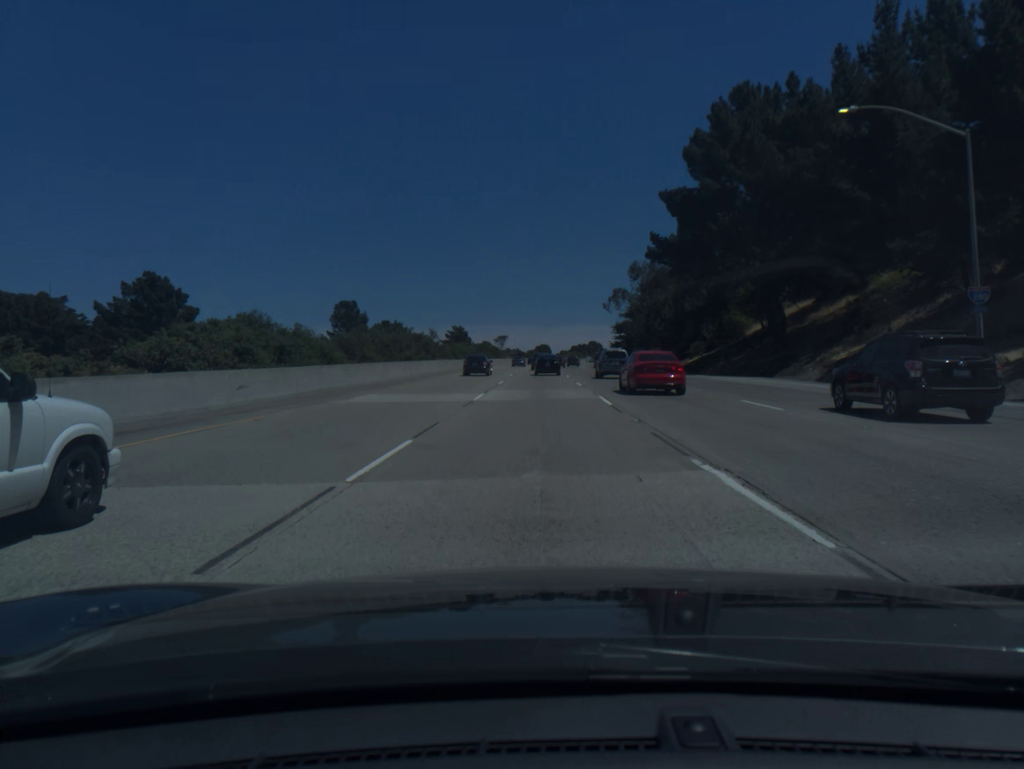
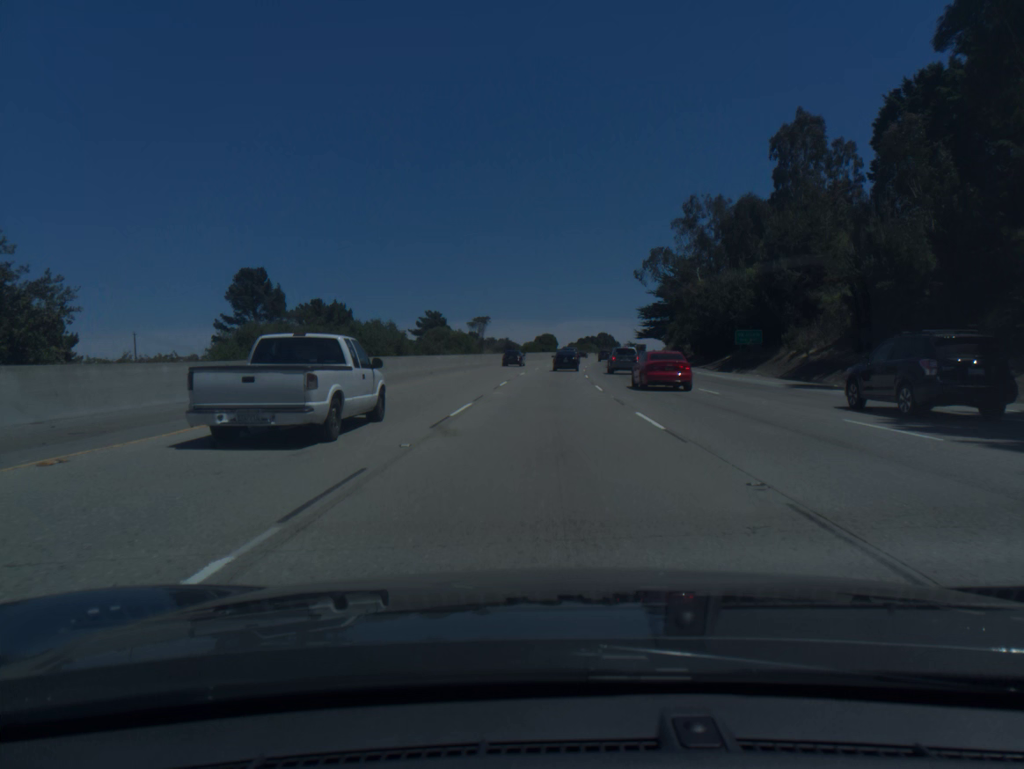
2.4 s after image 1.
(-0.2, +65.3) m; 0°
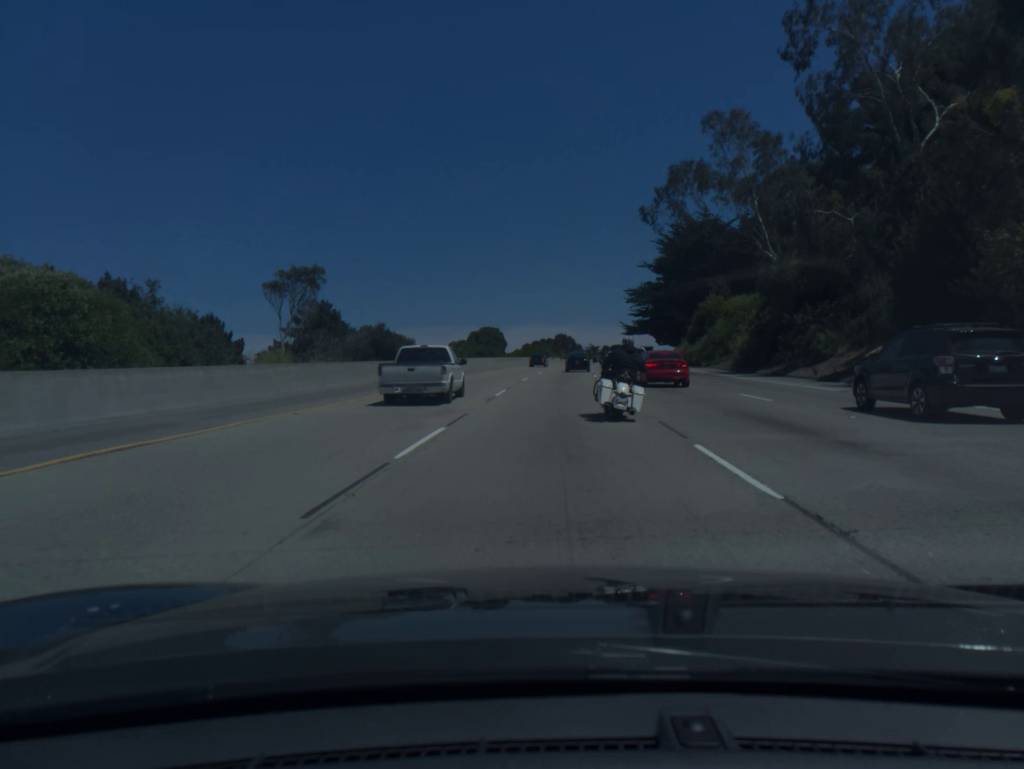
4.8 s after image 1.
(+1.6, +64.8) m; +4°
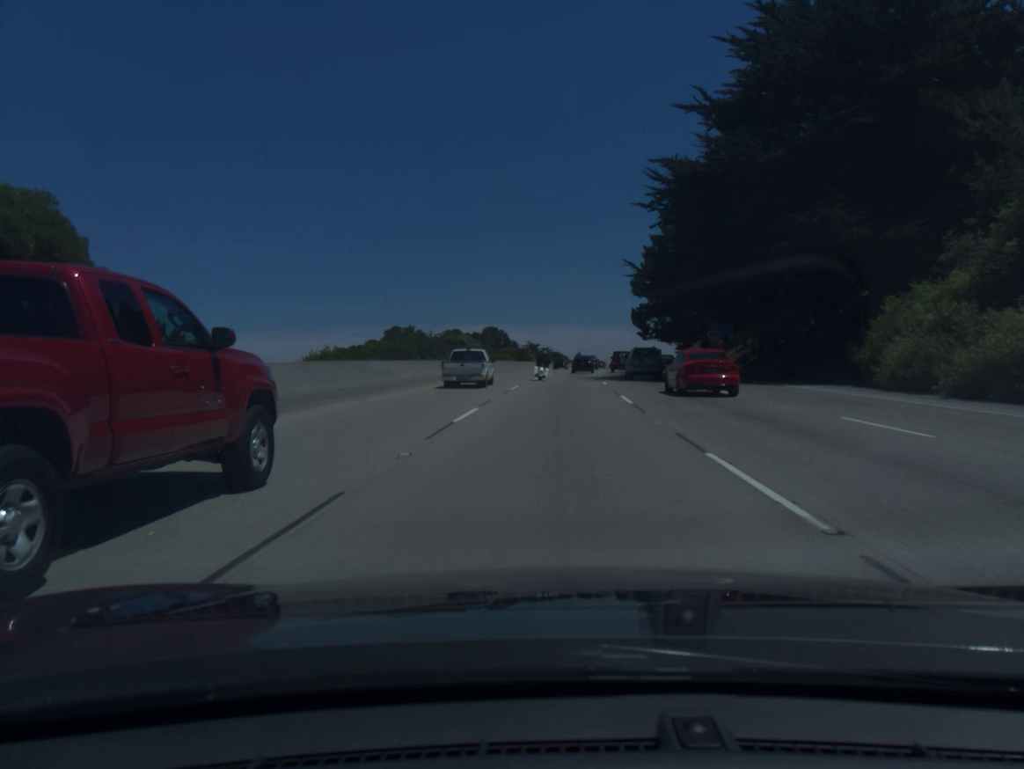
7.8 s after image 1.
(+3.6, +82.0) m; +5°
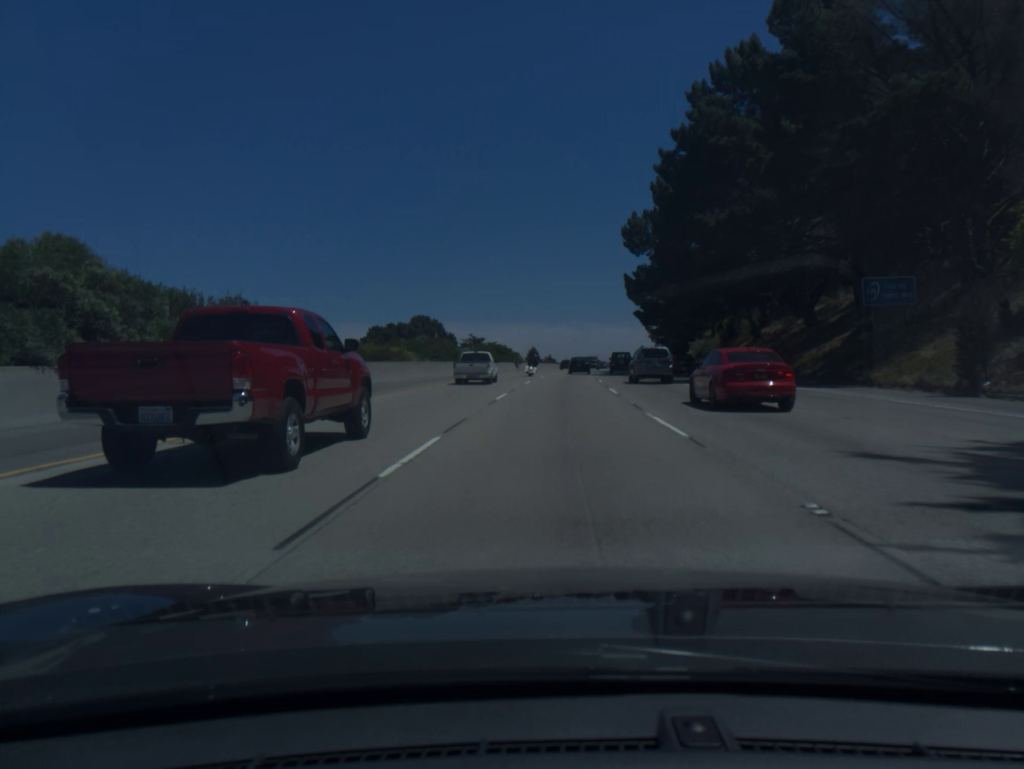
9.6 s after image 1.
(+1.6, +50.5) m; +4°
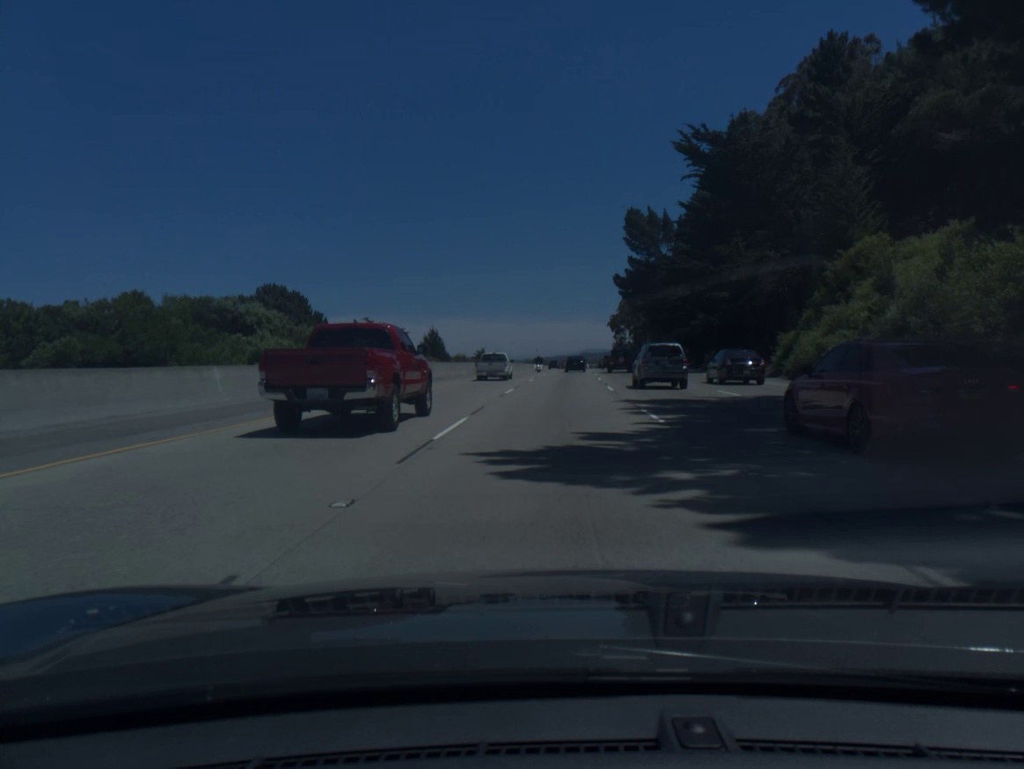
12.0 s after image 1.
(+2.7, +69.0) m; +4°
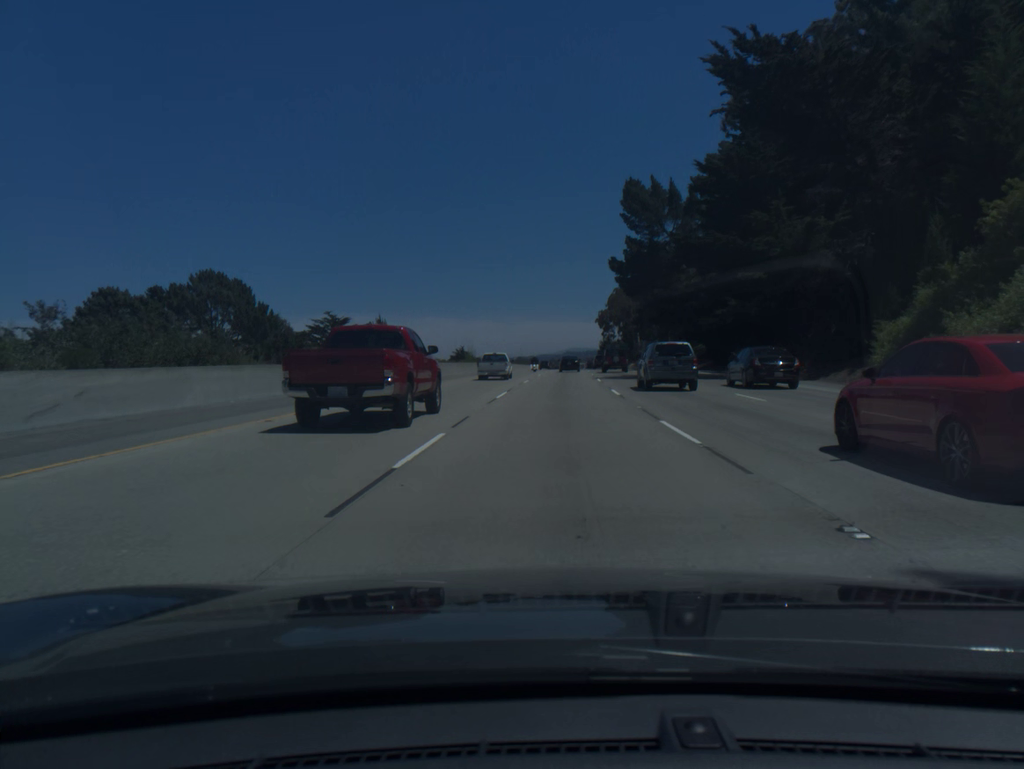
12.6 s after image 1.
(+0.2, +17.6) m; +1°
